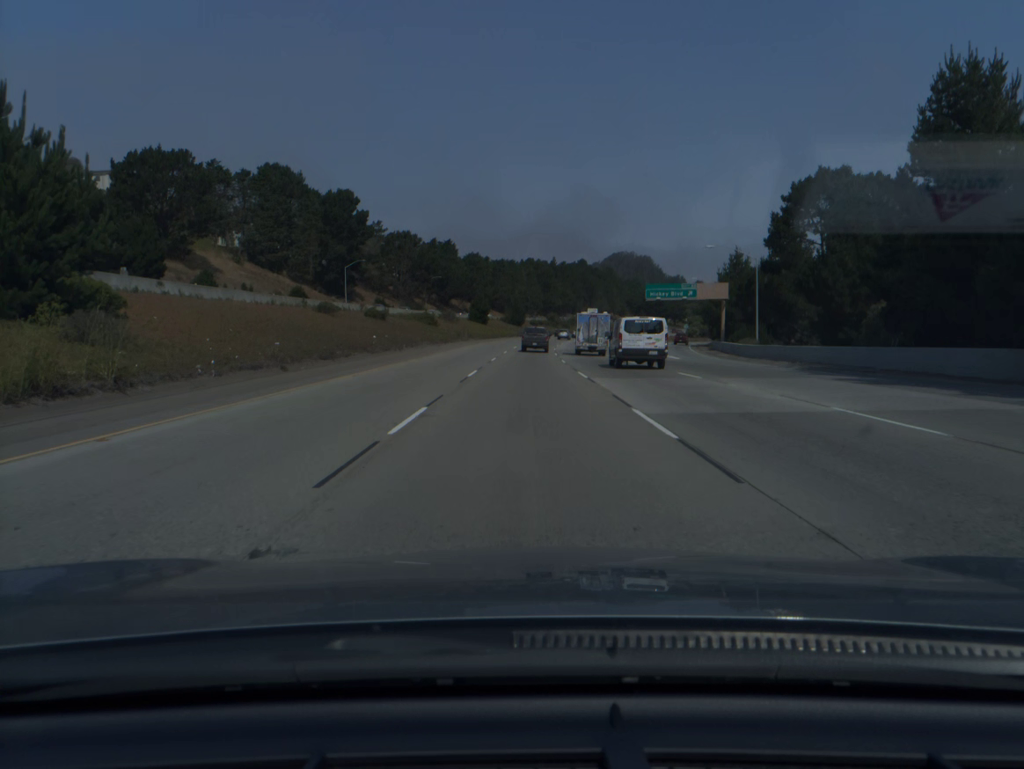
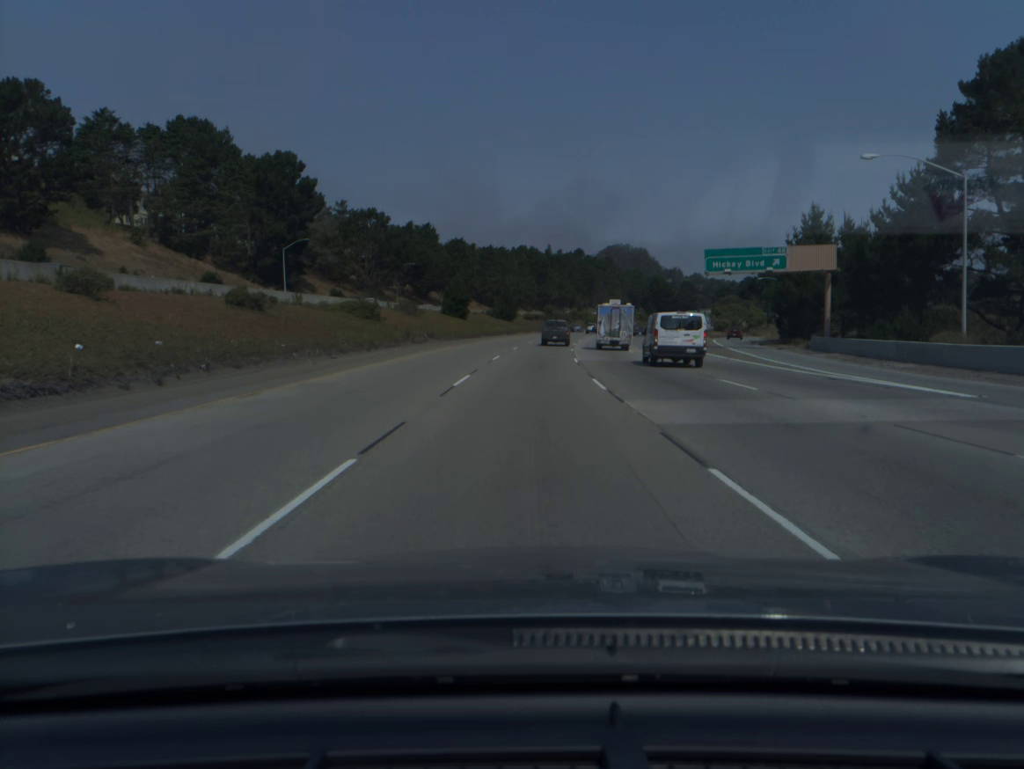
(+0.1, +35.3) m; +1°
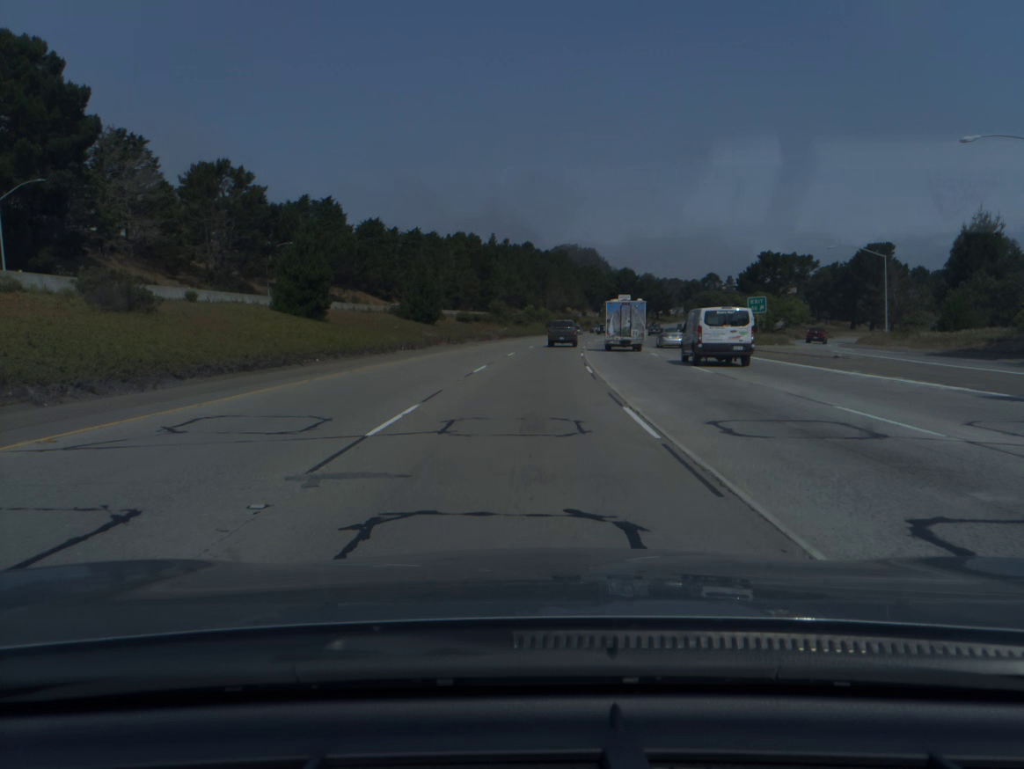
(+1.4, +52.6) m; +4°
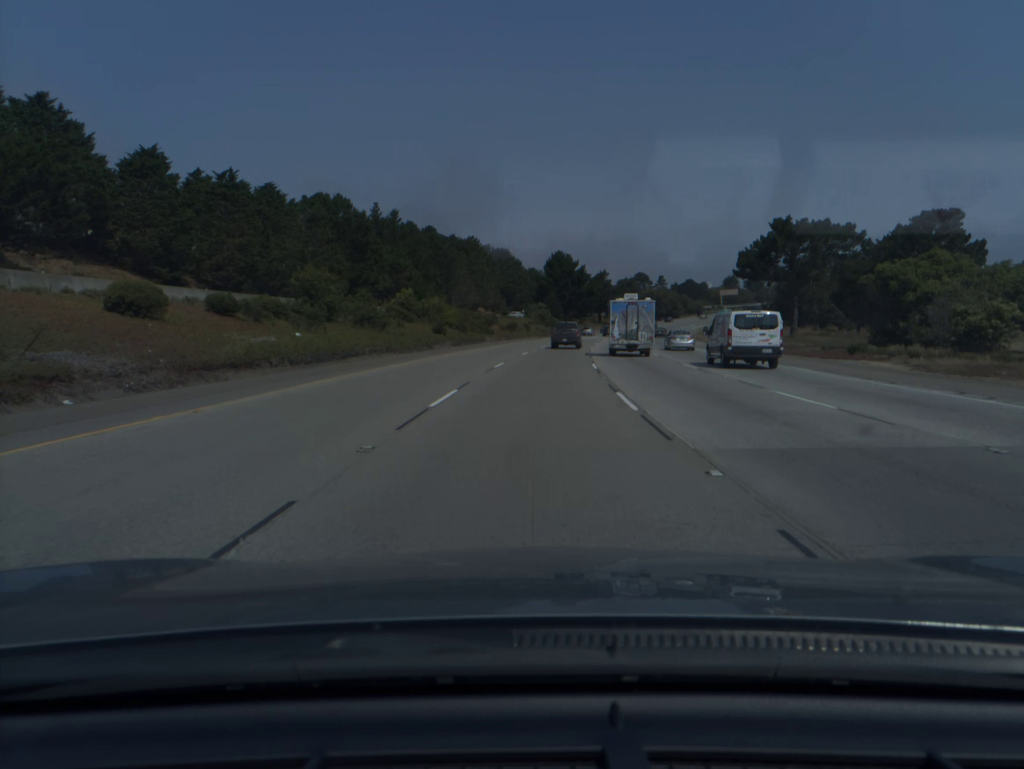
(+3.7, +69.0) m; +6°
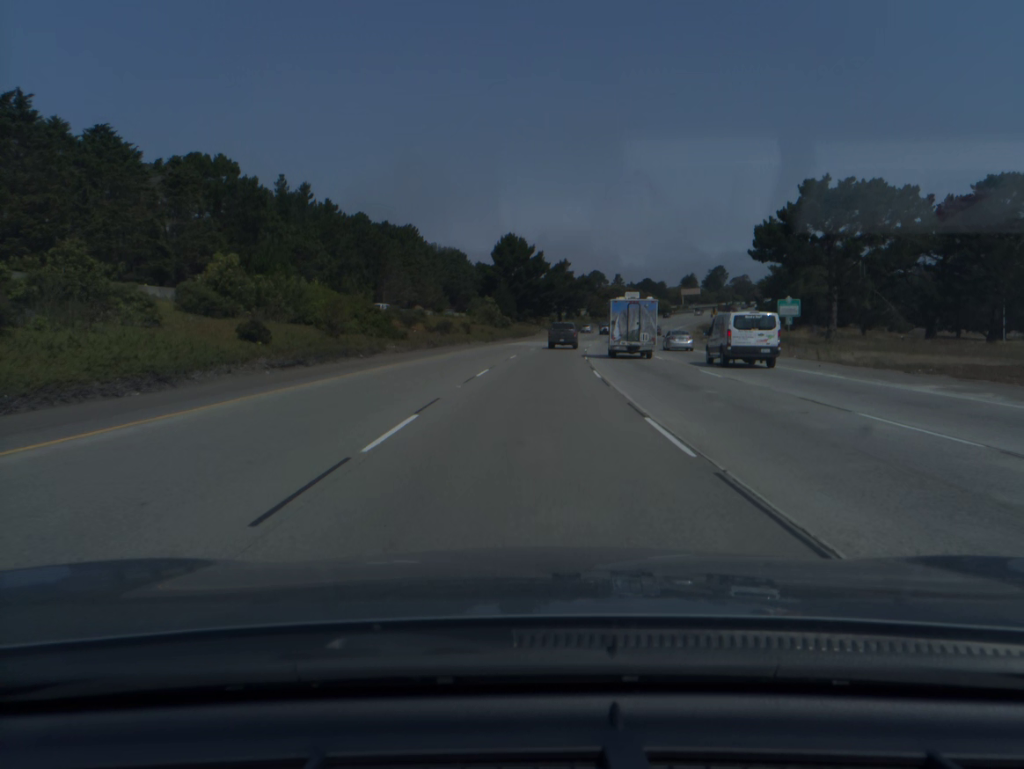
(+1.1, +34.2) m; +4°
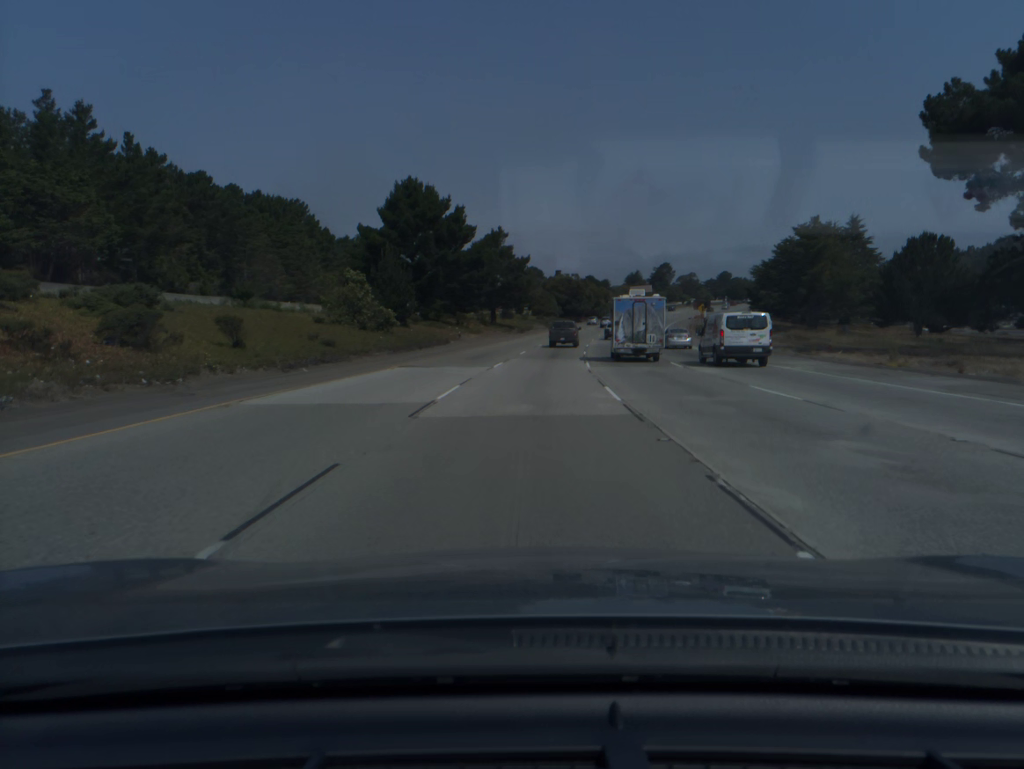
(+2.3, +51.4) m; +5°
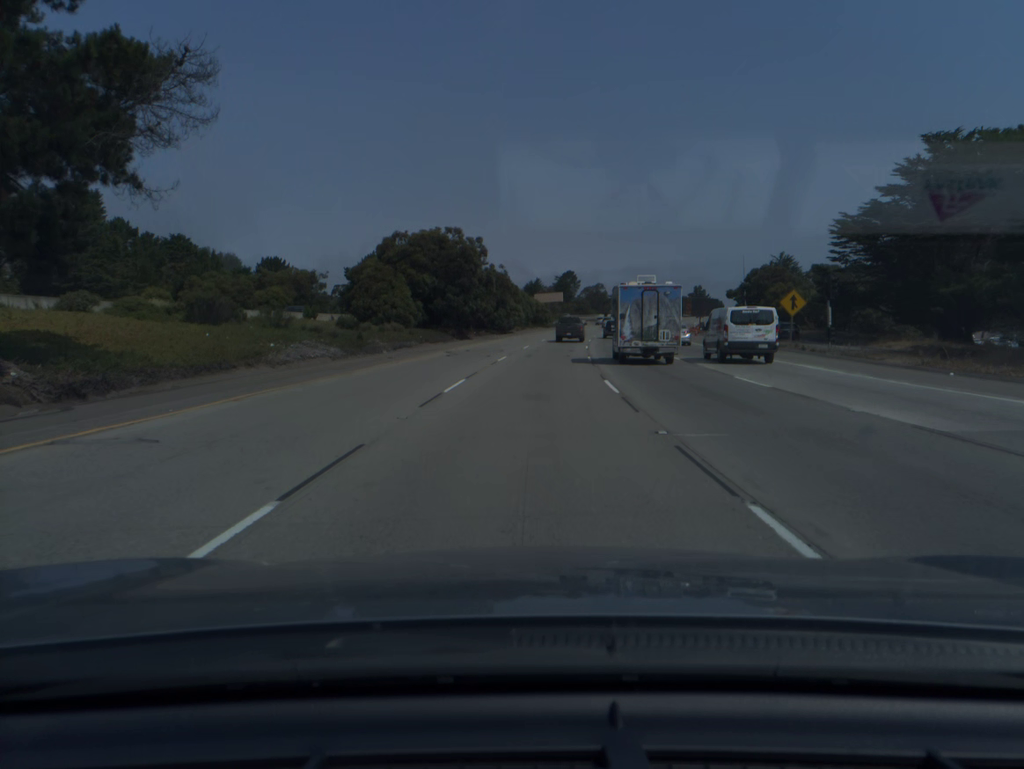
(+5.9, +86.0) m; +8°
